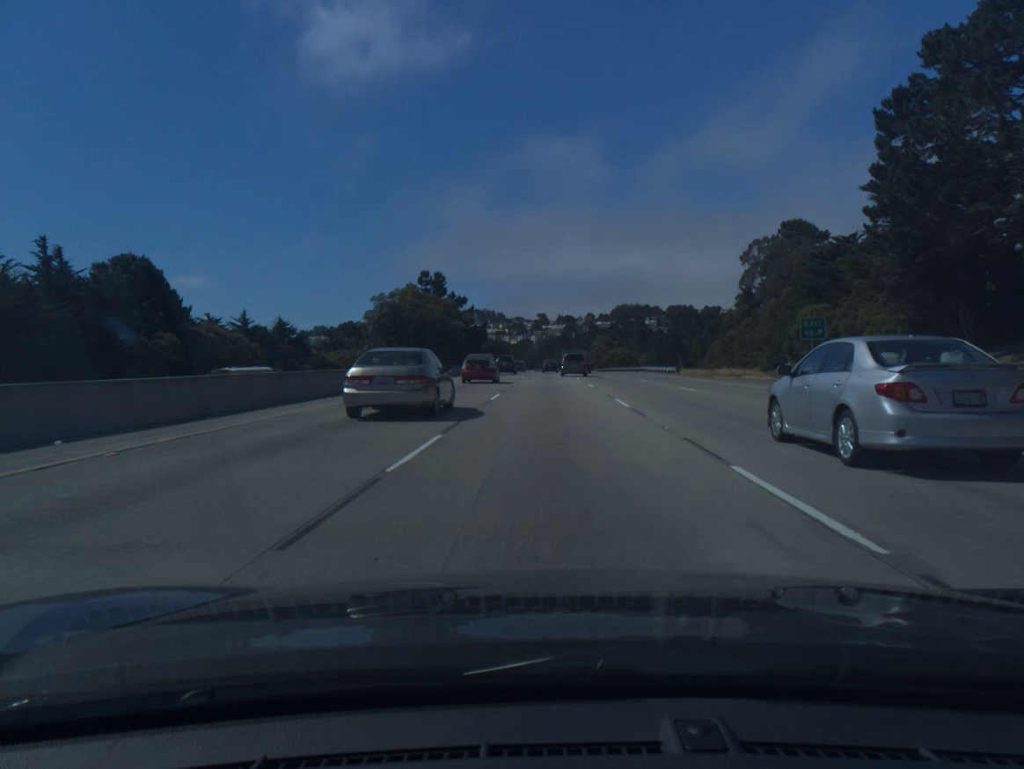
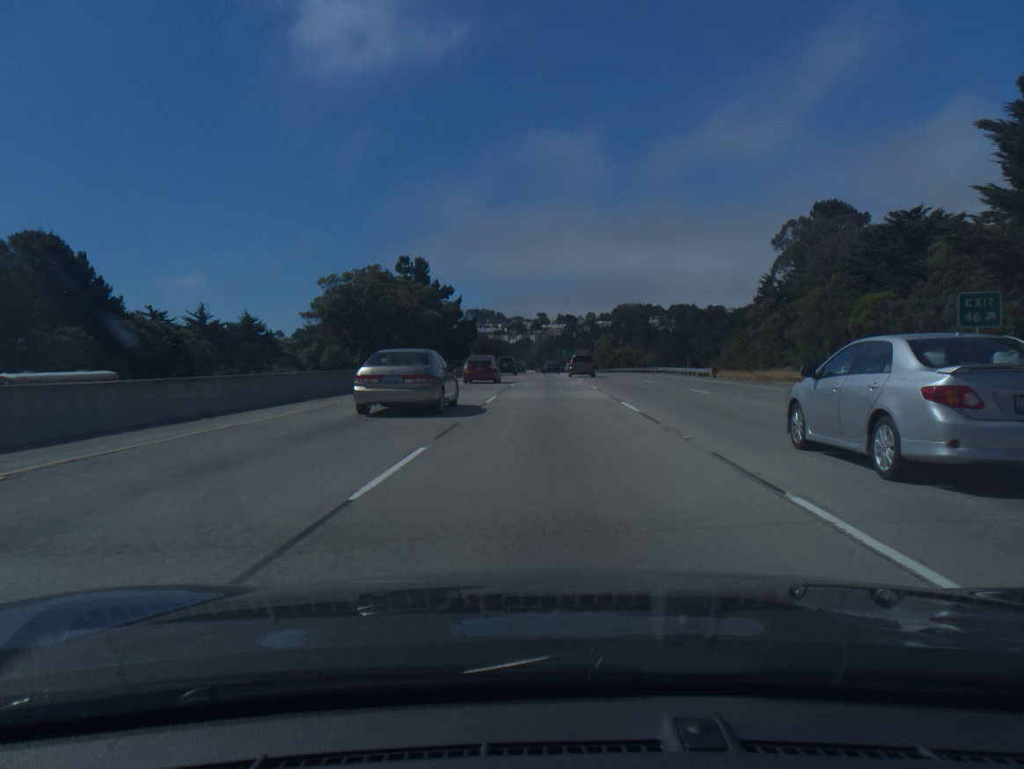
(0.0, +16.7) m; 0°
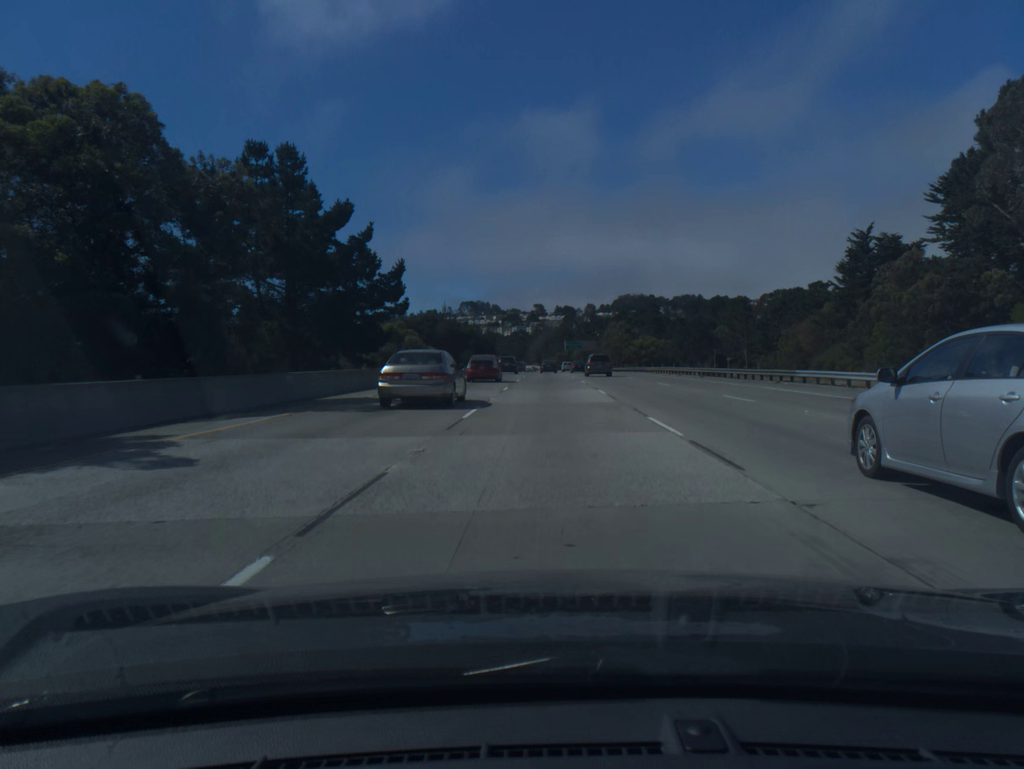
(+0.1, +49.8) m; 0°
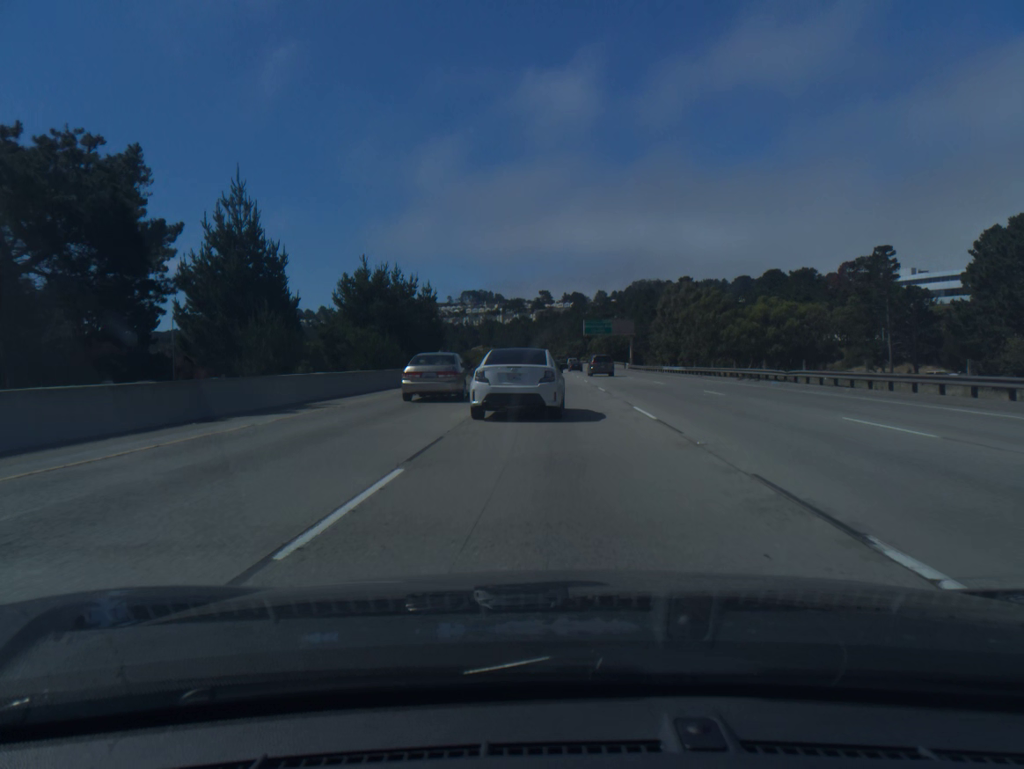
(0.0, +83.9) m; -1°
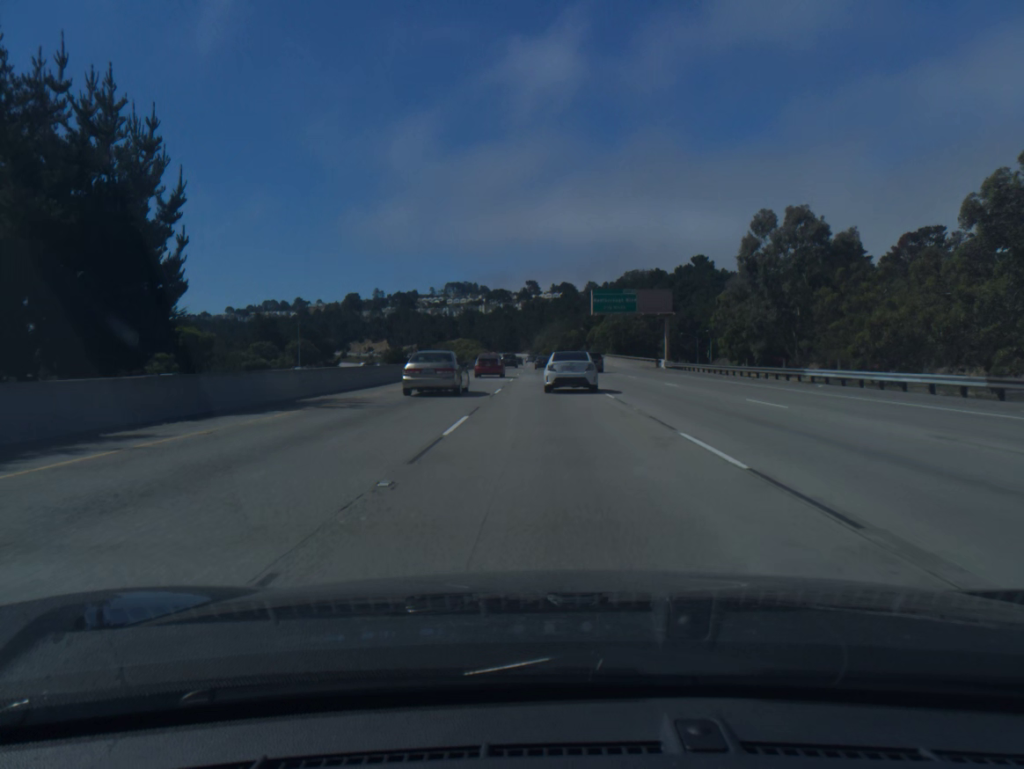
(+0.3, +51.4) m; +1°
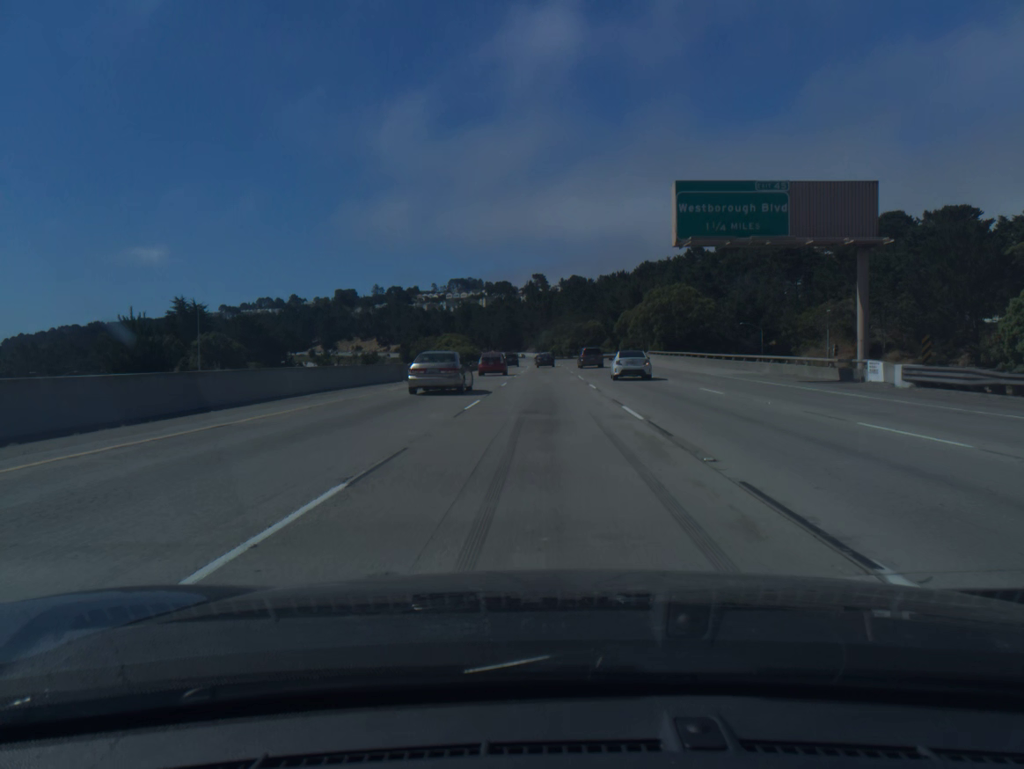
(-0.1, +52.2) m; -1°
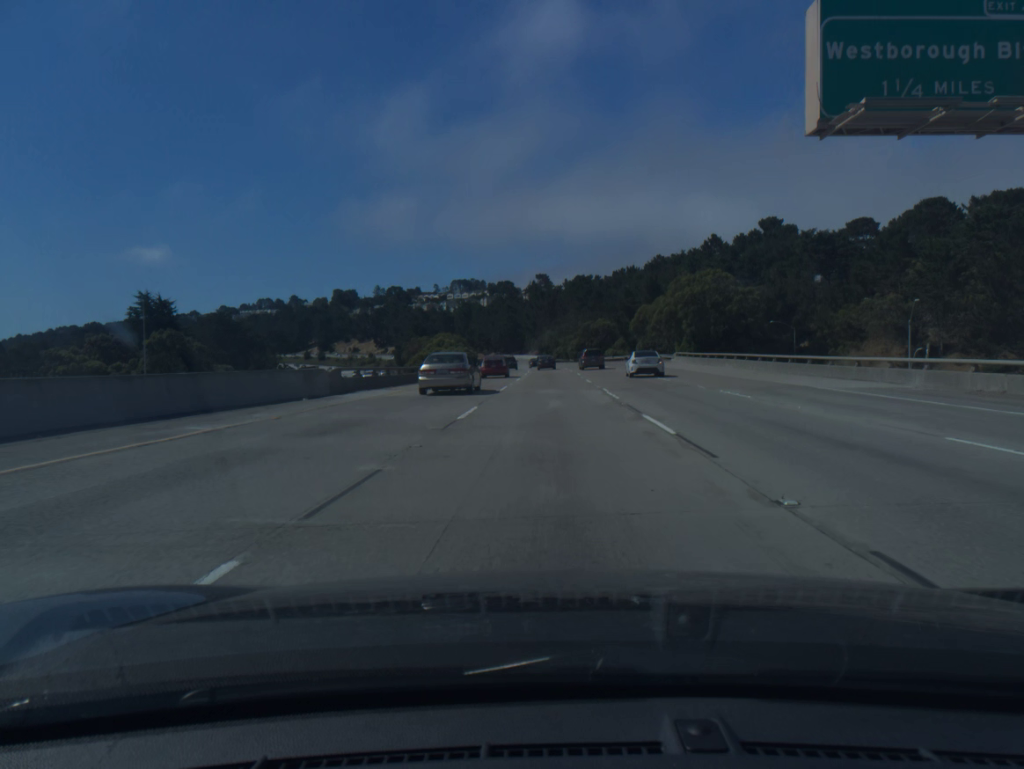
(0.0, +17.5) m; 0°
